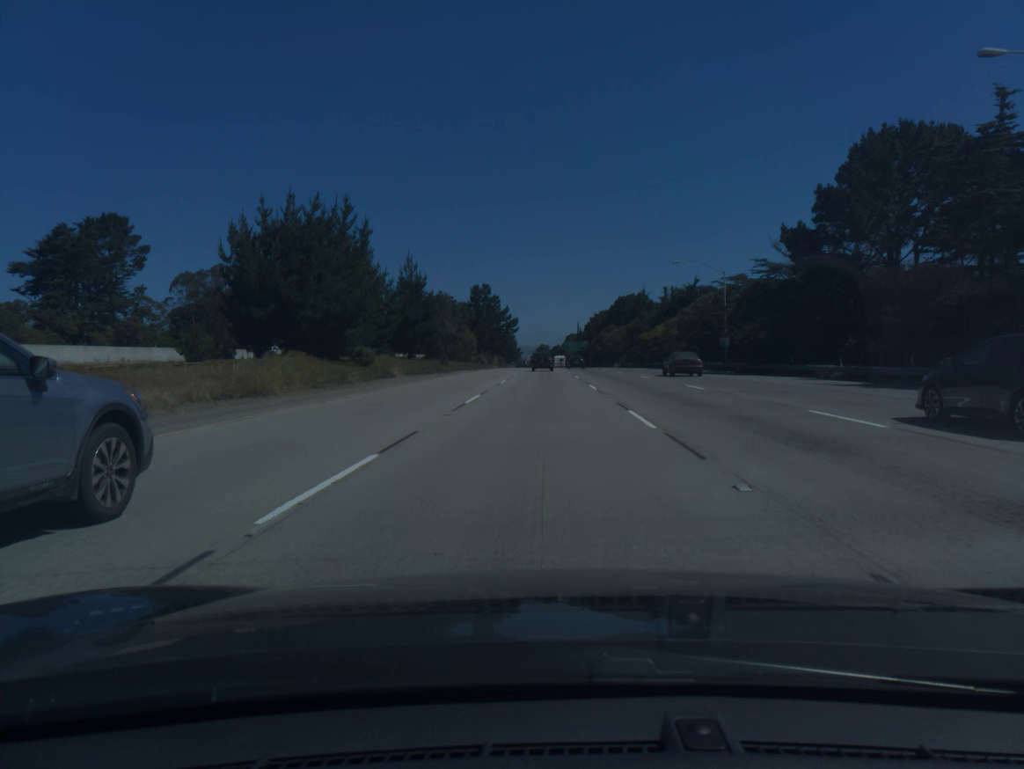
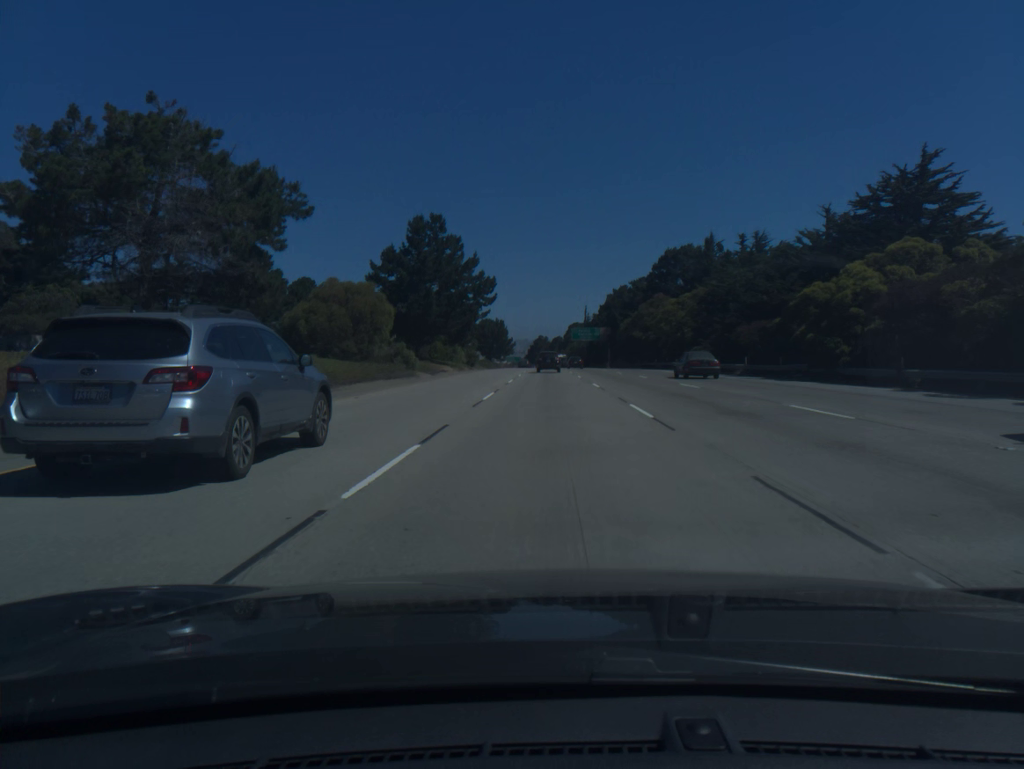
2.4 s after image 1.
(-0.2, +70.6) m; 0°
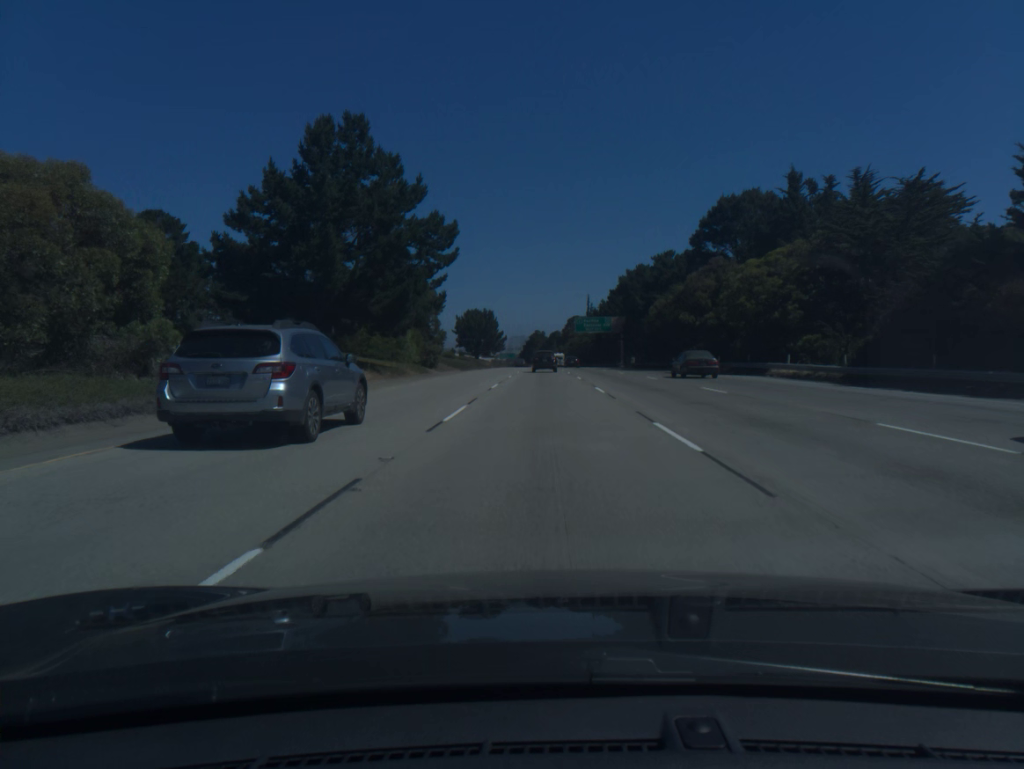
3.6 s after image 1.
(+0.1, +34.6) m; 0°
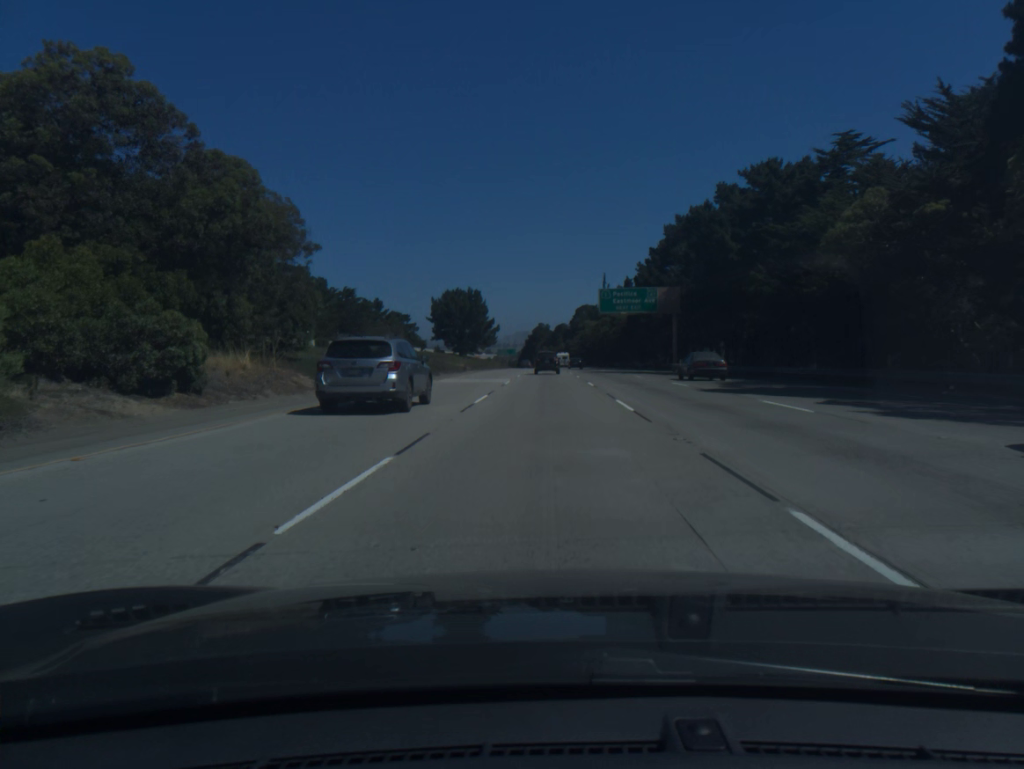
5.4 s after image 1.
(-0.2, +51.2) m; 0°
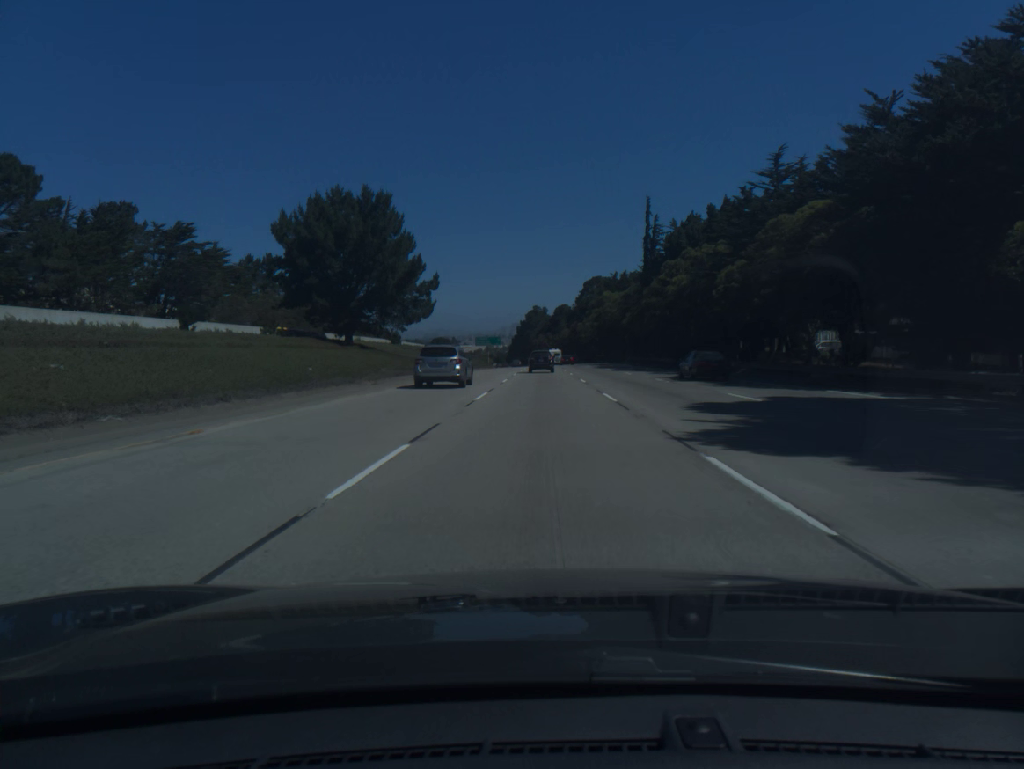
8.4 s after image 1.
(+0.1, +84.5) m; 0°
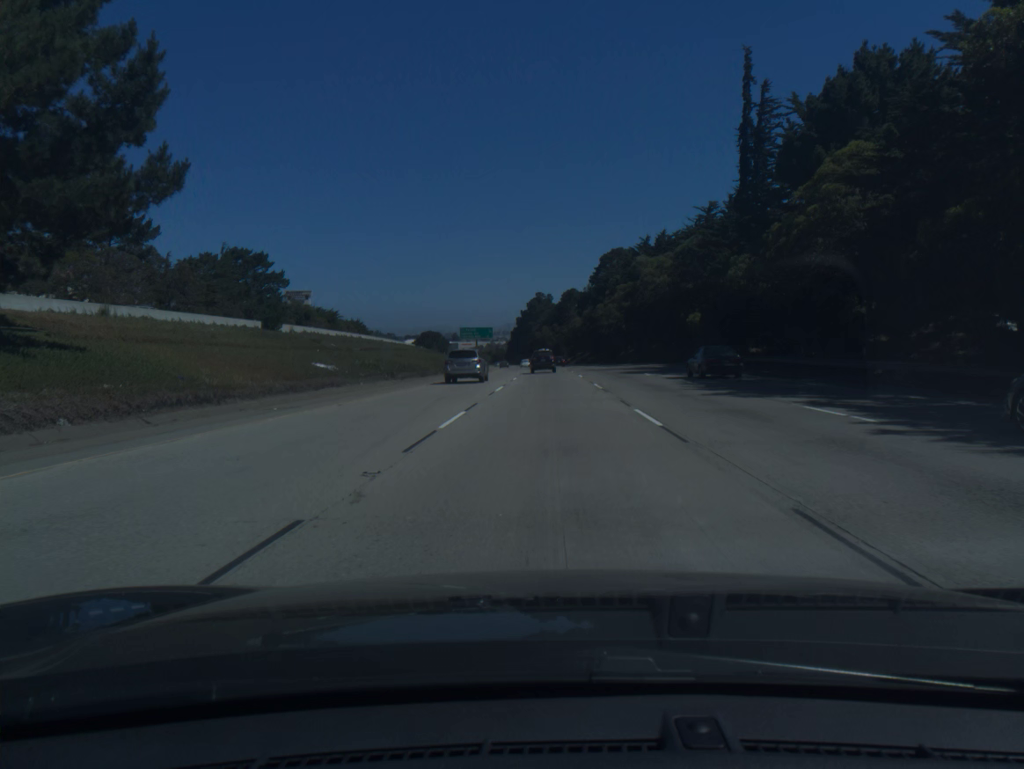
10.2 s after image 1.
(-0.2, +50.6) m; 0°
